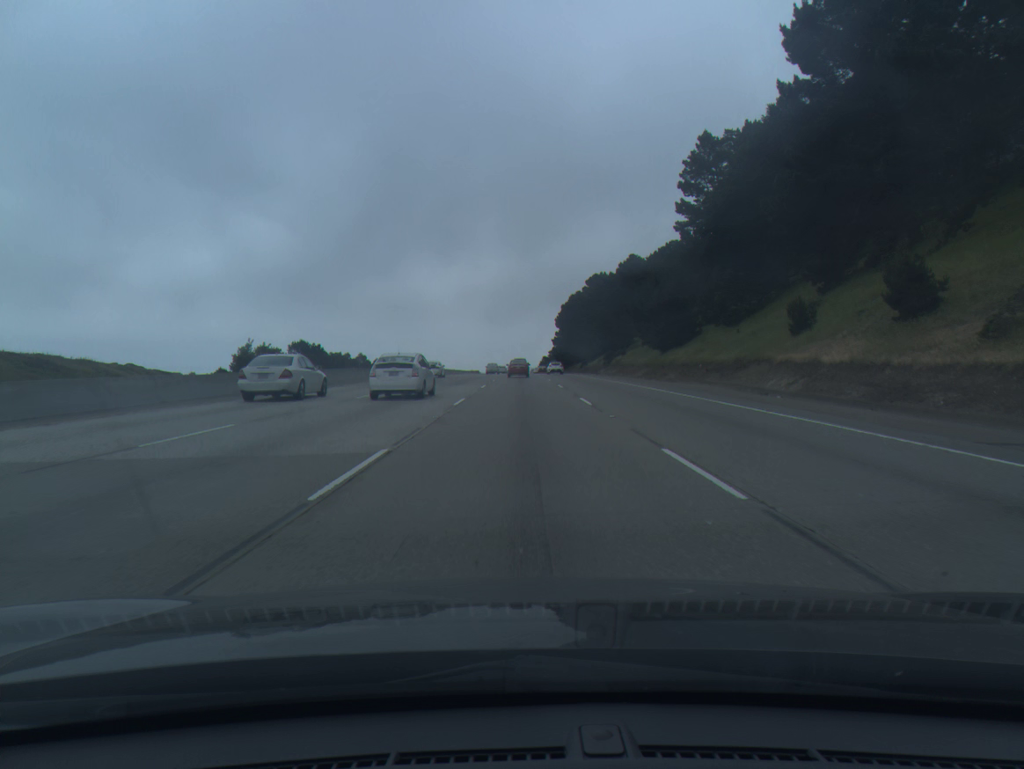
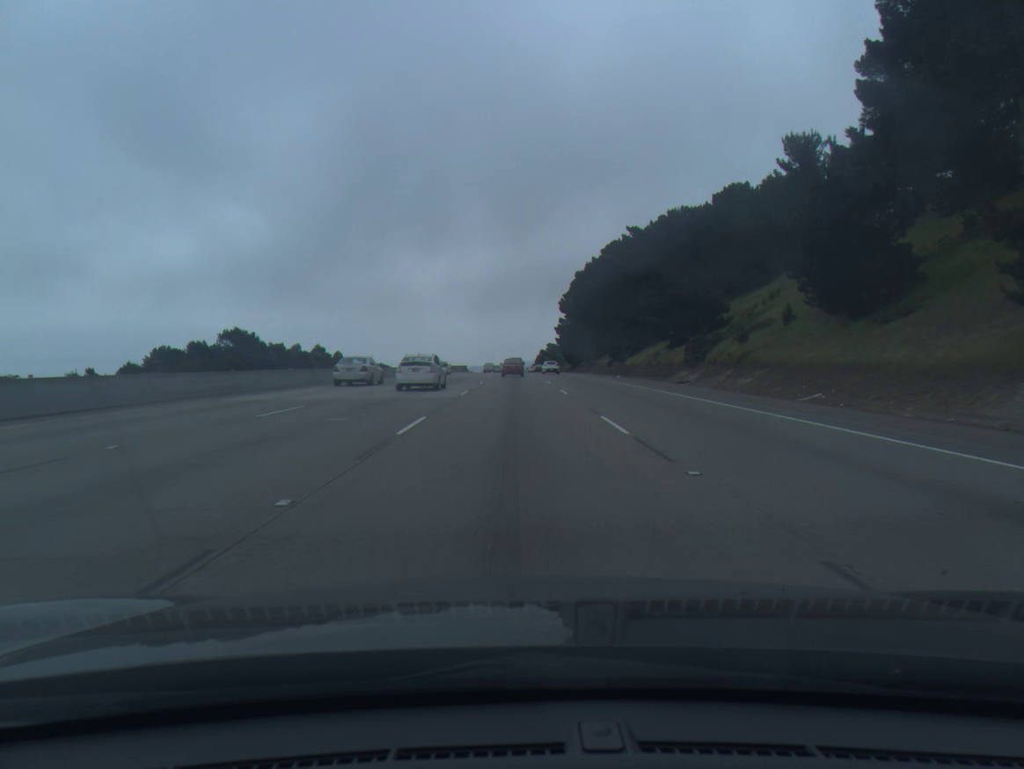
(+0.2, +52.9) m; 0°
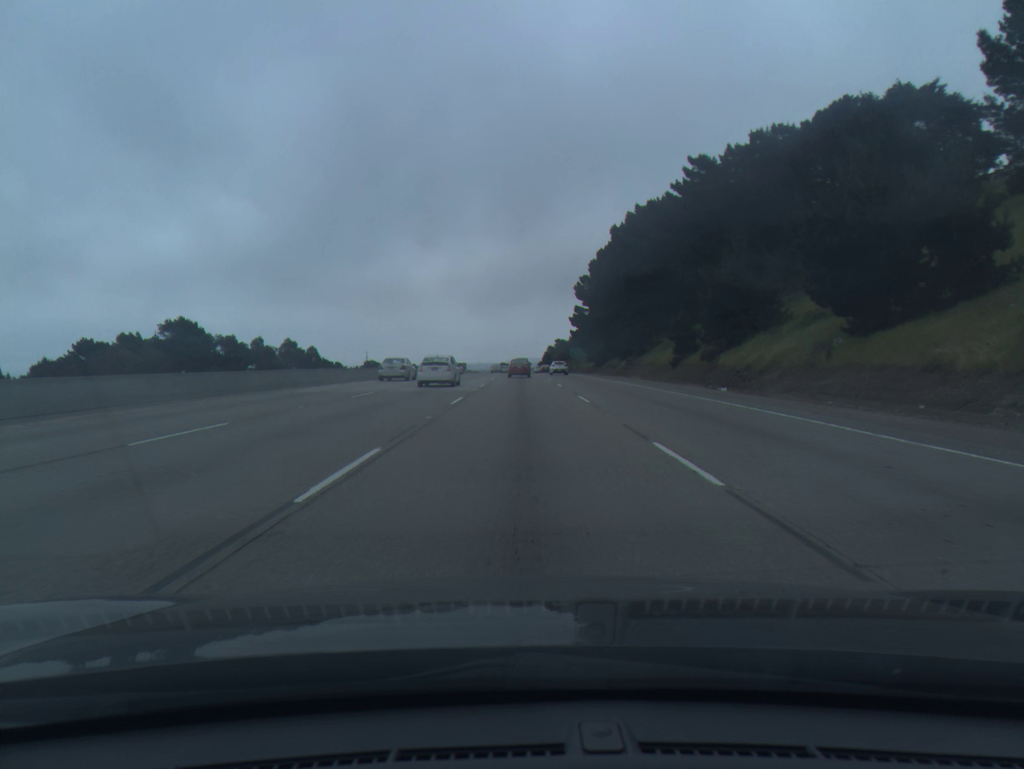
(-0.2, +35.1) m; 0°
